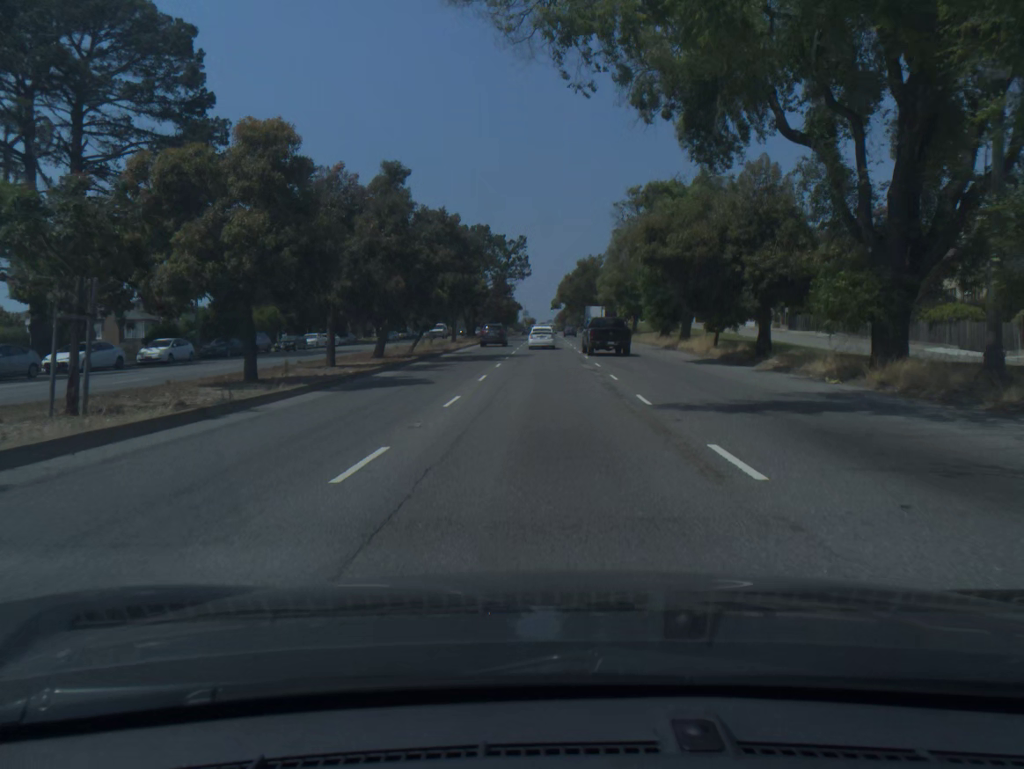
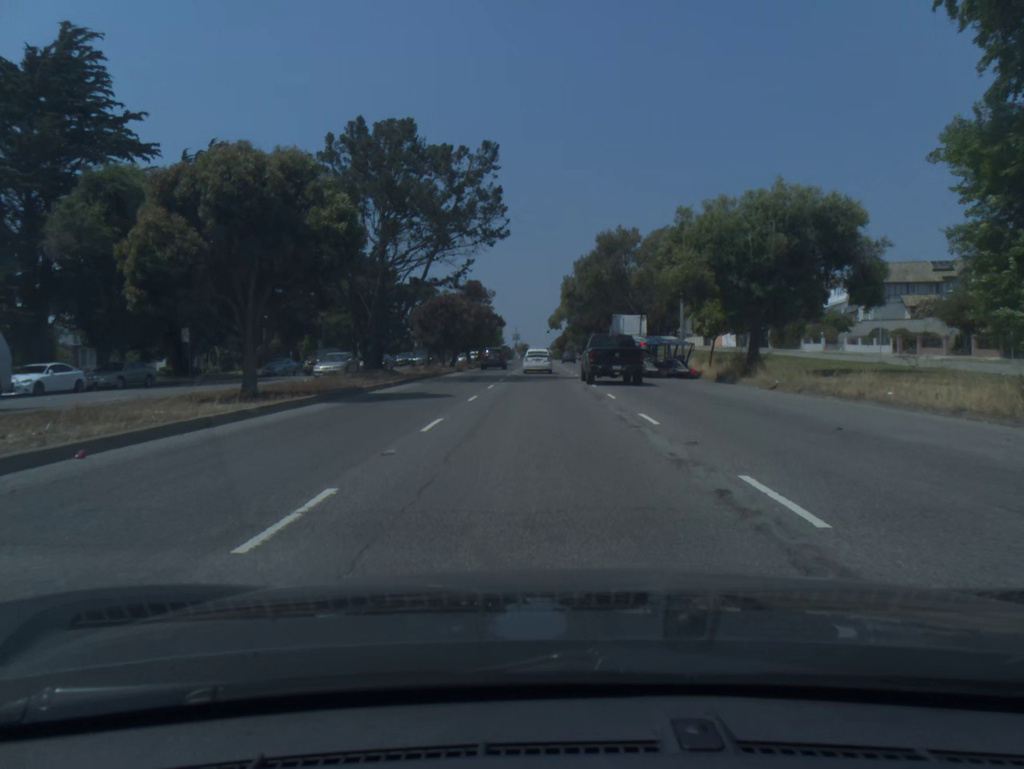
(+0.1, +45.2) m; 0°
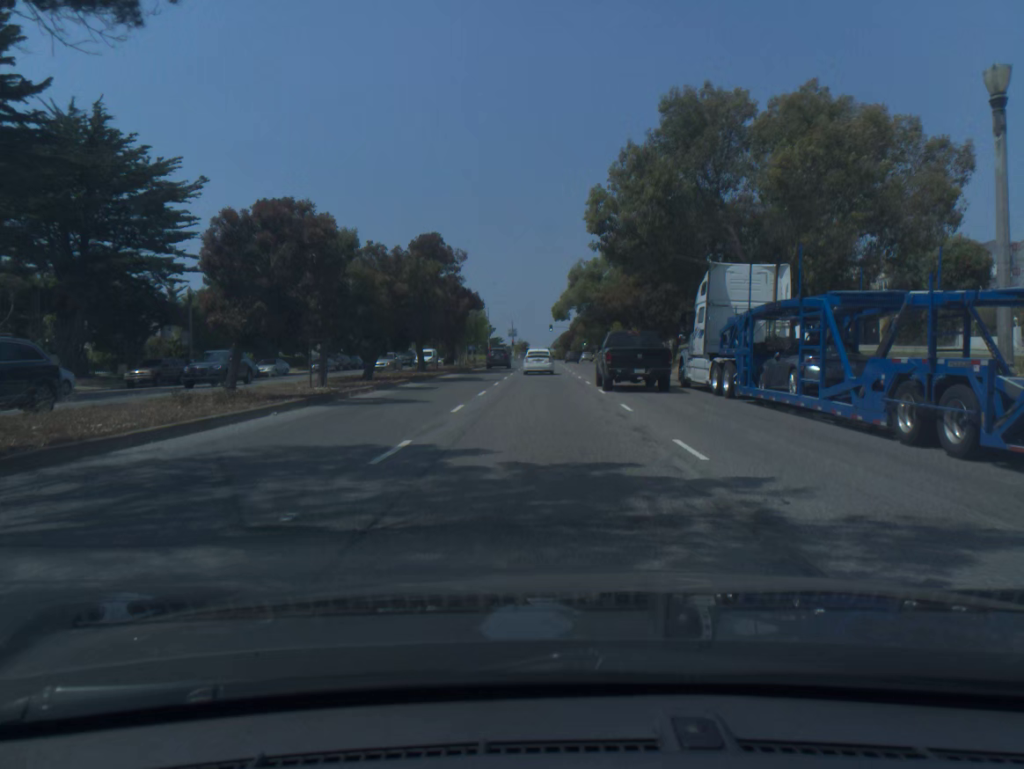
(-0.1, +32.4) m; 0°
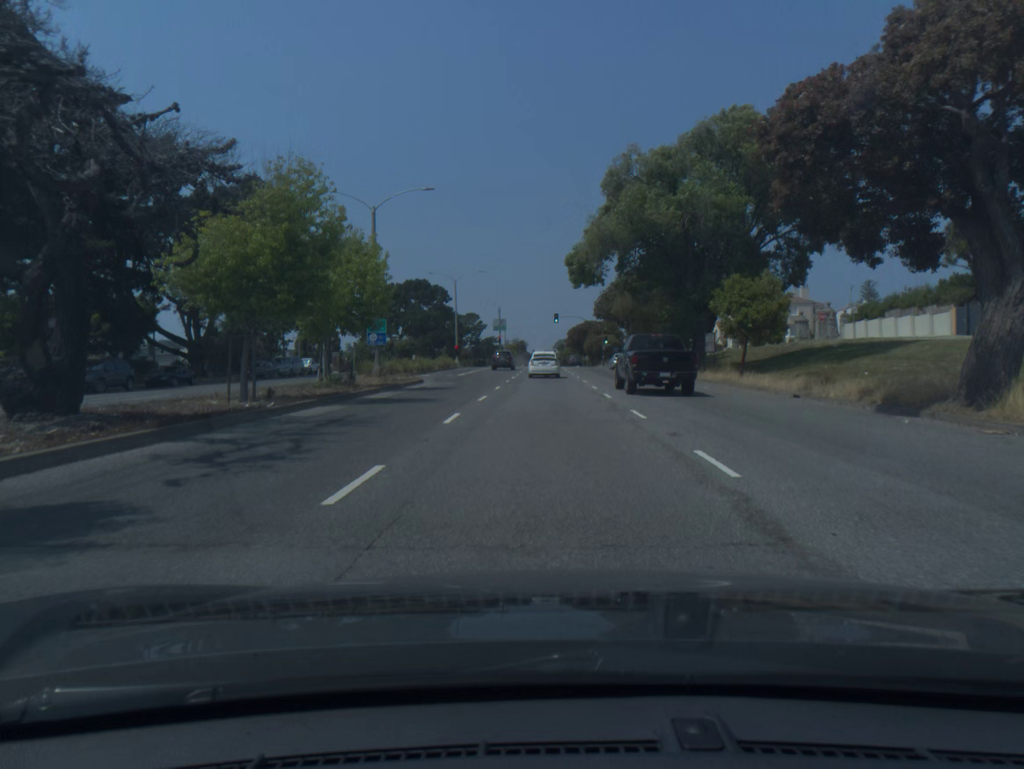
(-0.1, +52.4) m; 0°
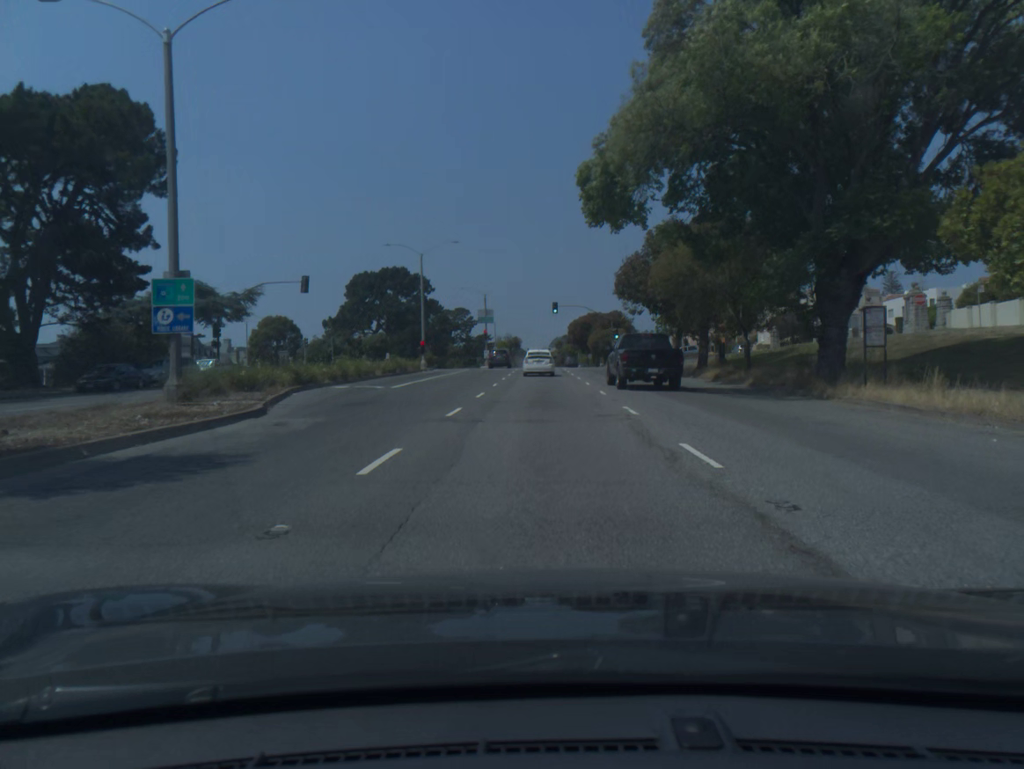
(0.0, +20.5) m; 0°
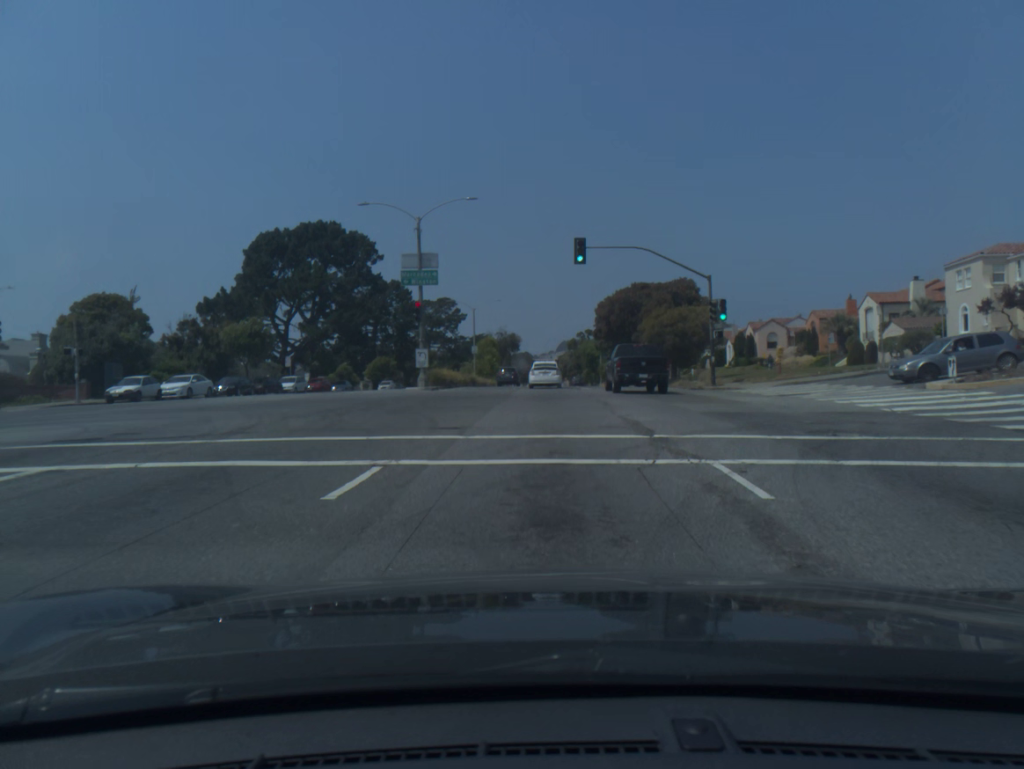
(-0.1, +50.9) m; 0°
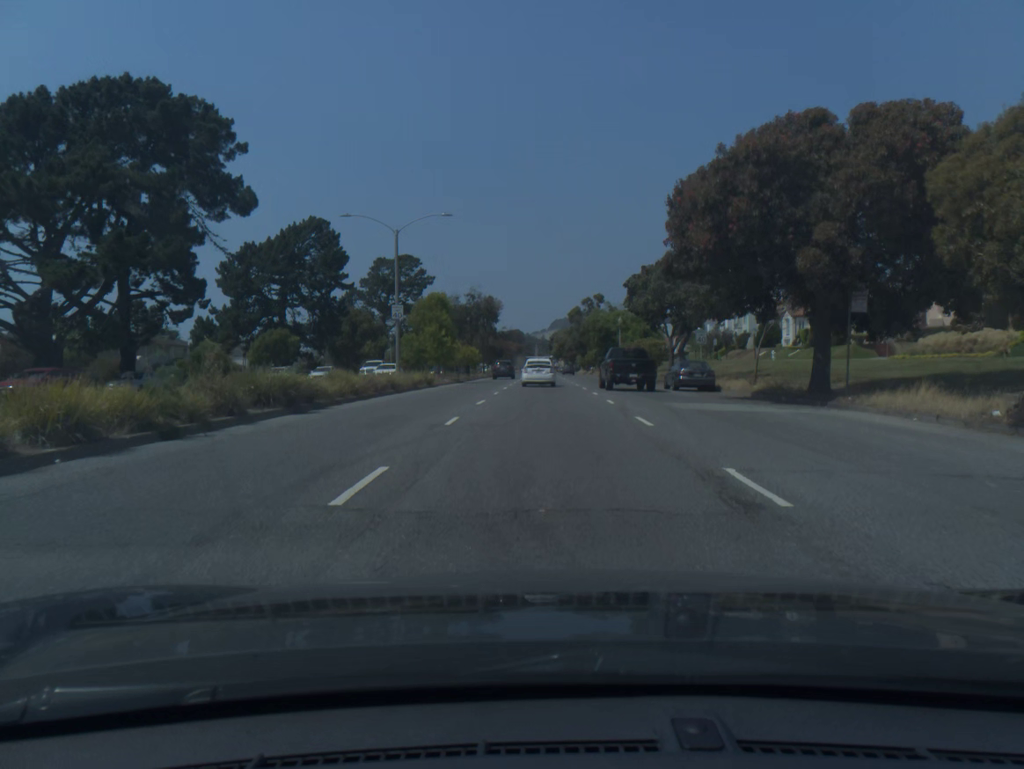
(0.0, +40.3) m; 0°
